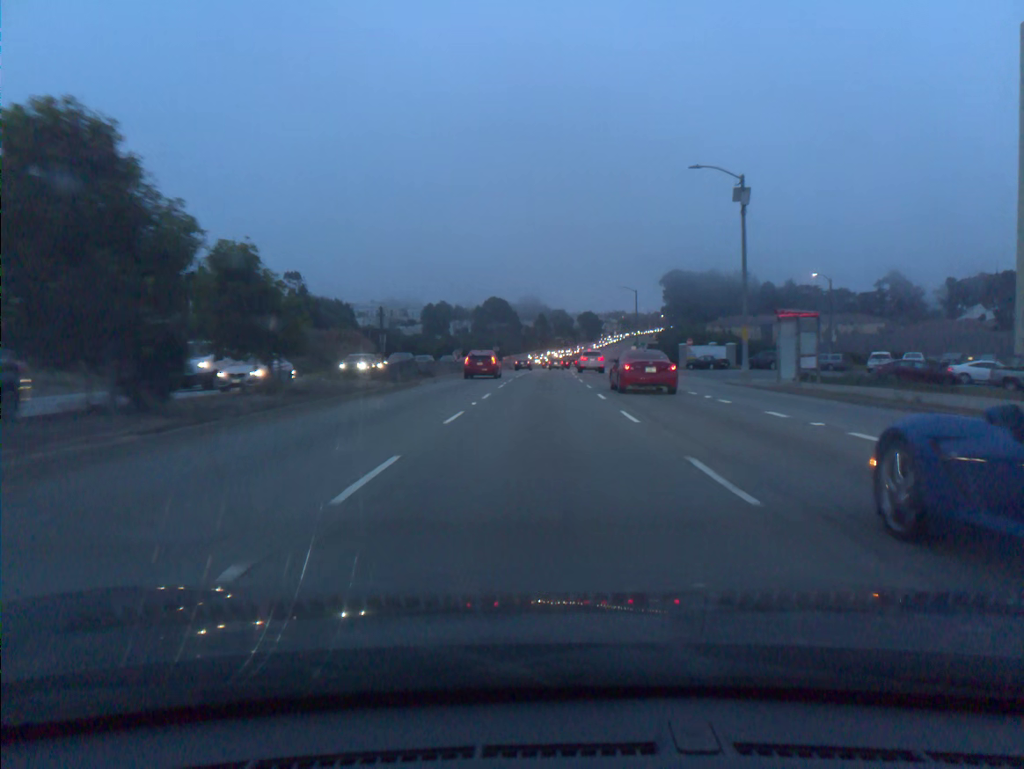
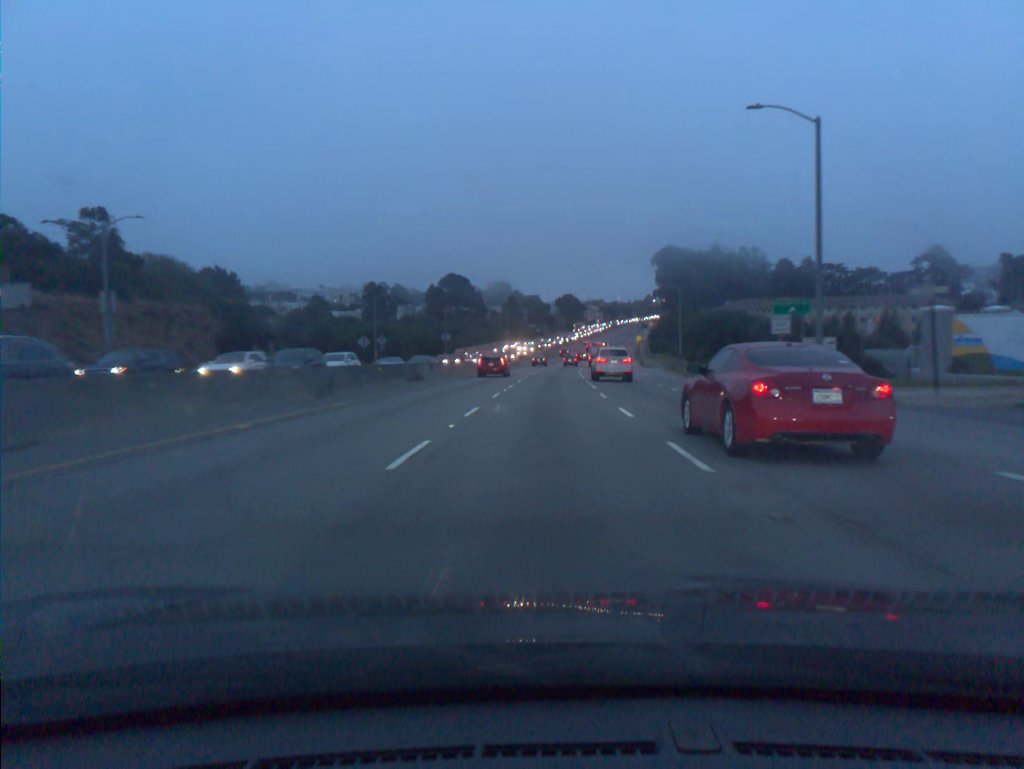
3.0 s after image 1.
(+0.8, +64.7) m; +2°
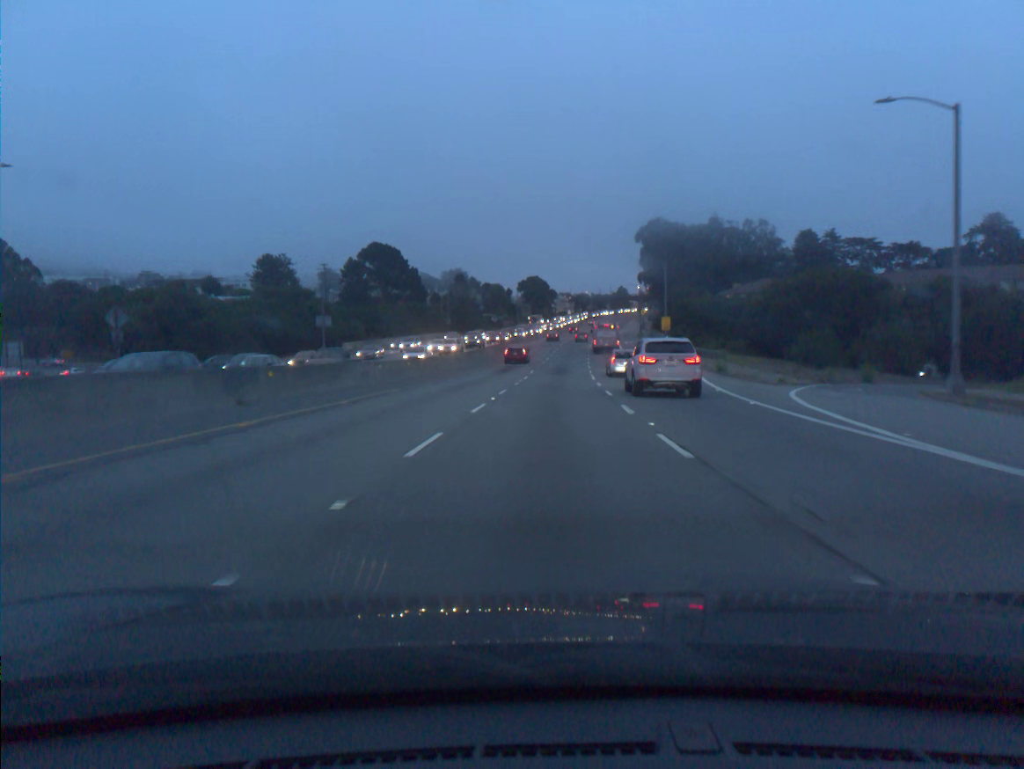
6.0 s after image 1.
(+1.6, +66.0) m; +3°
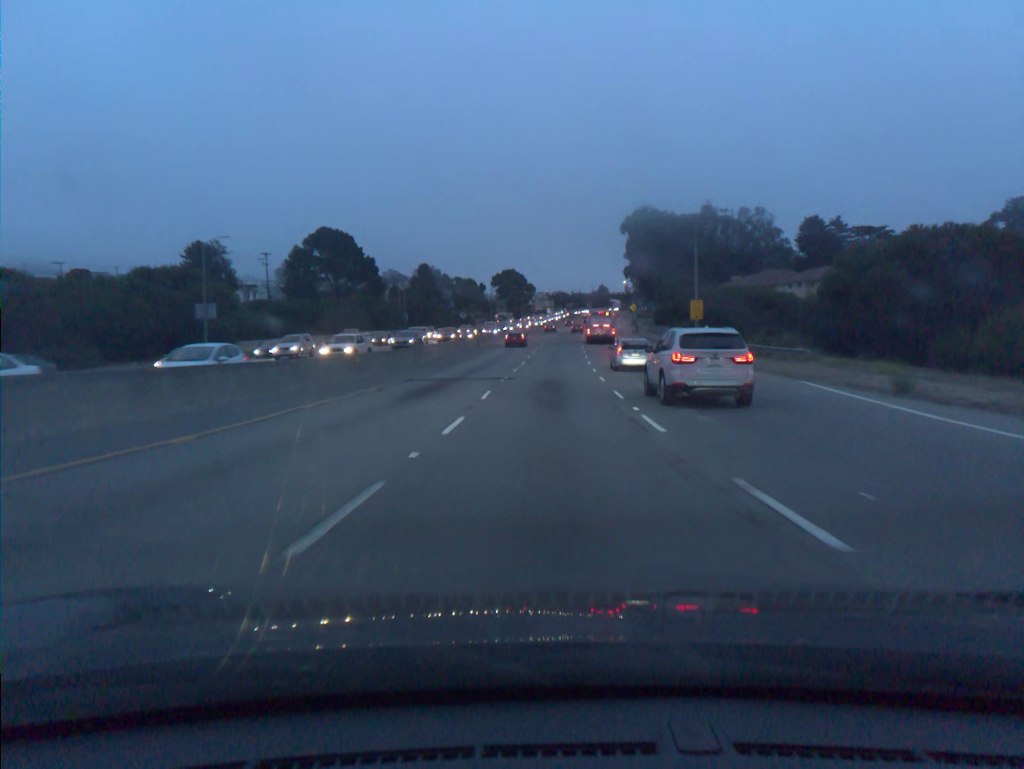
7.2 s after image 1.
(+0.3, +26.4) m; +2°
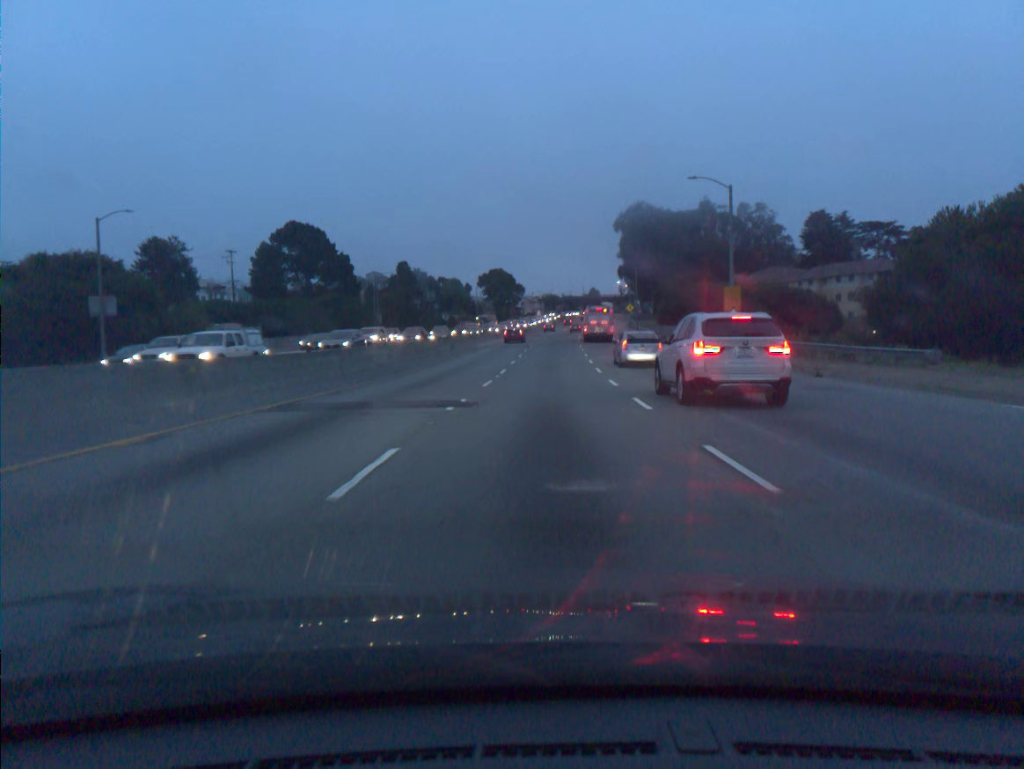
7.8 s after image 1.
(+0.1, +13.2) m; +1°
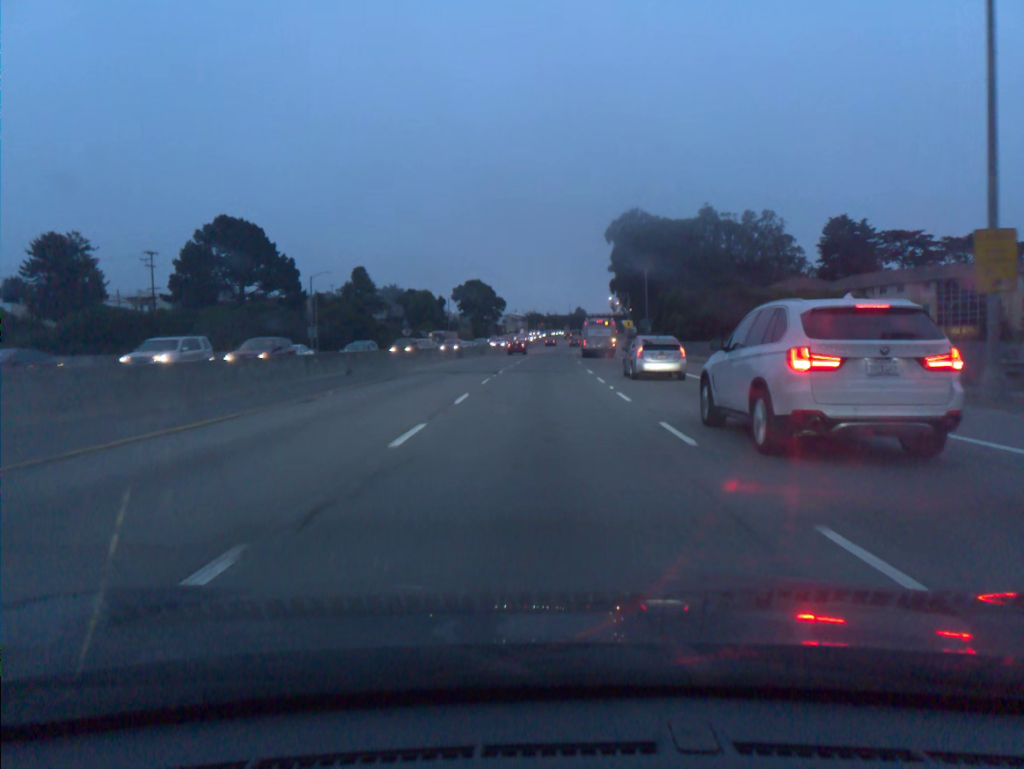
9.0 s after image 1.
(+0.3, +26.3) m; +1°
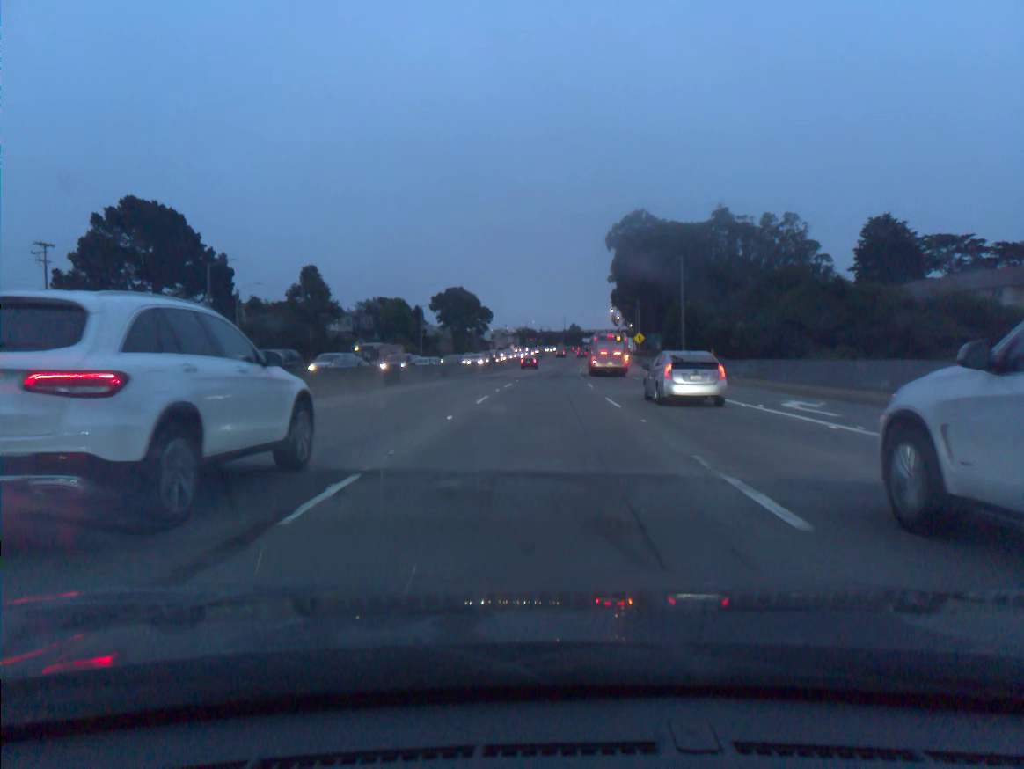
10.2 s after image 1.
(+0.1, +26.0) m; 0°
